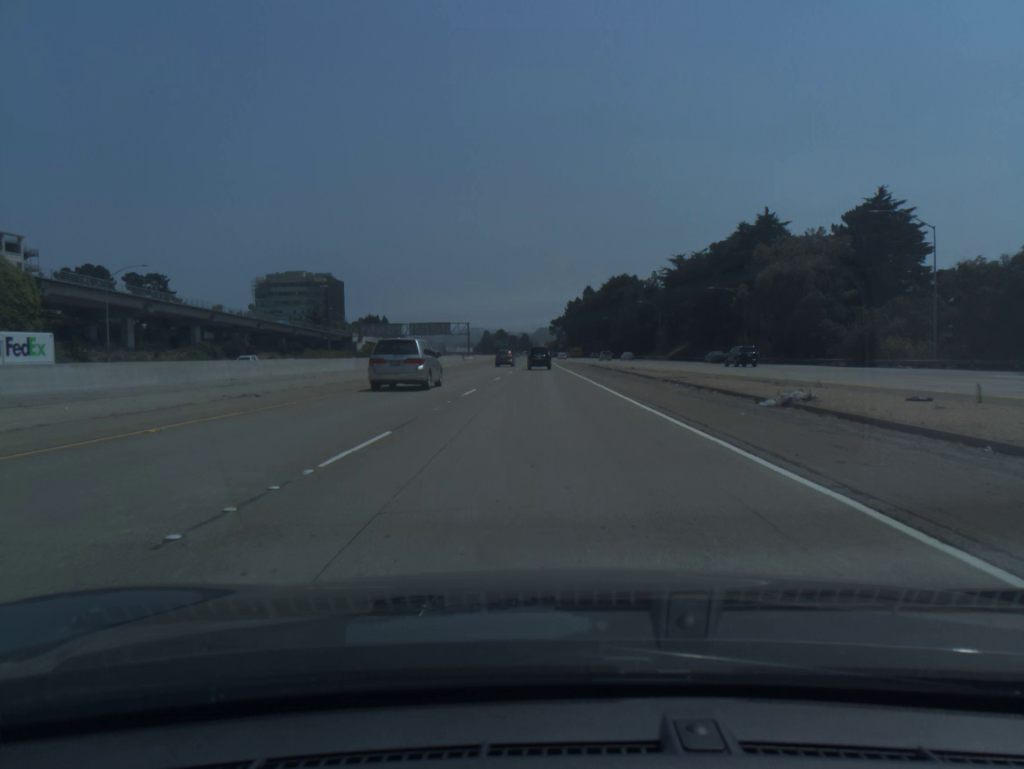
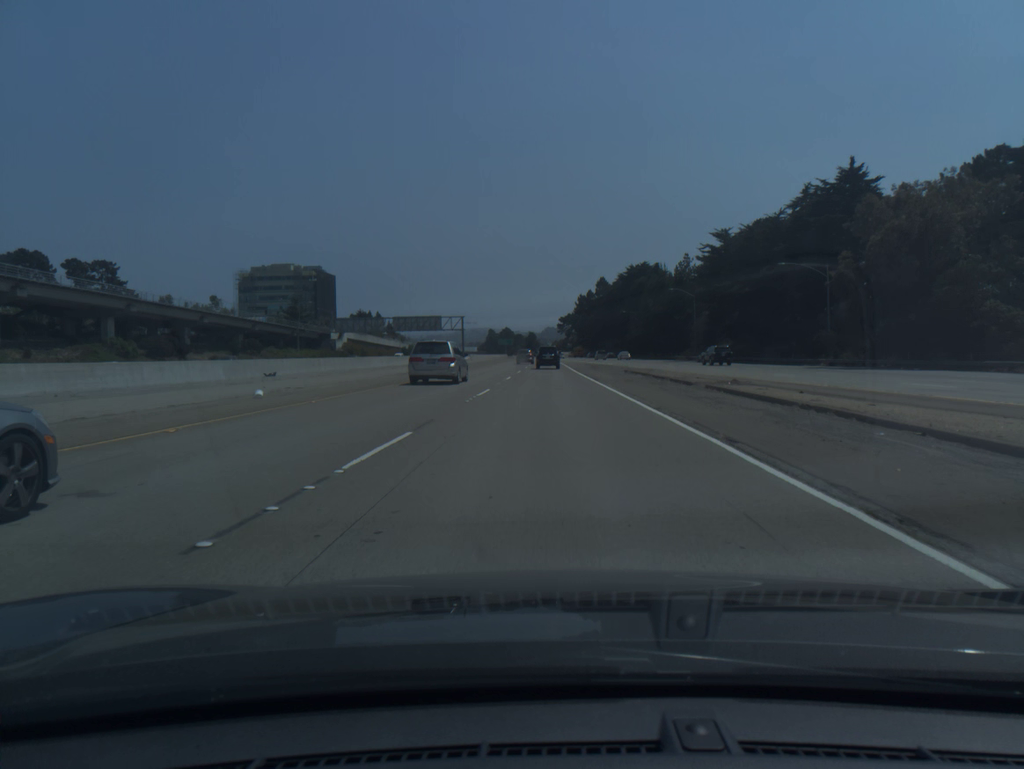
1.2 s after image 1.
(-0.1, +29.4) m; 0°
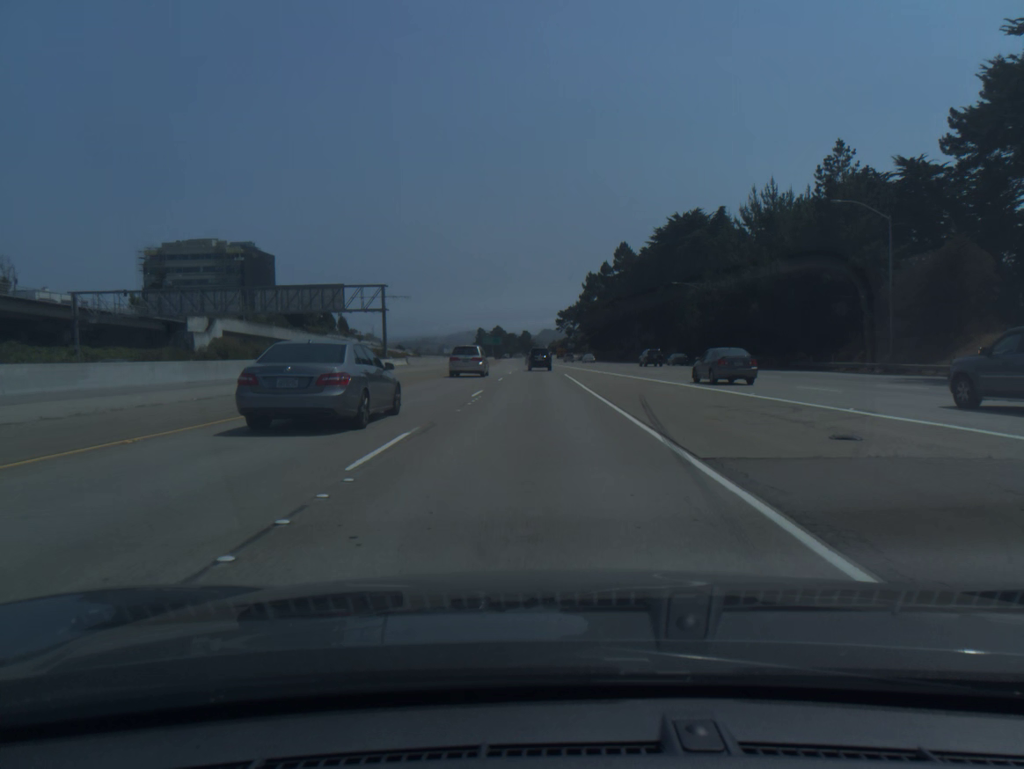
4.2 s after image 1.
(+0.4, +74.1) m; 0°
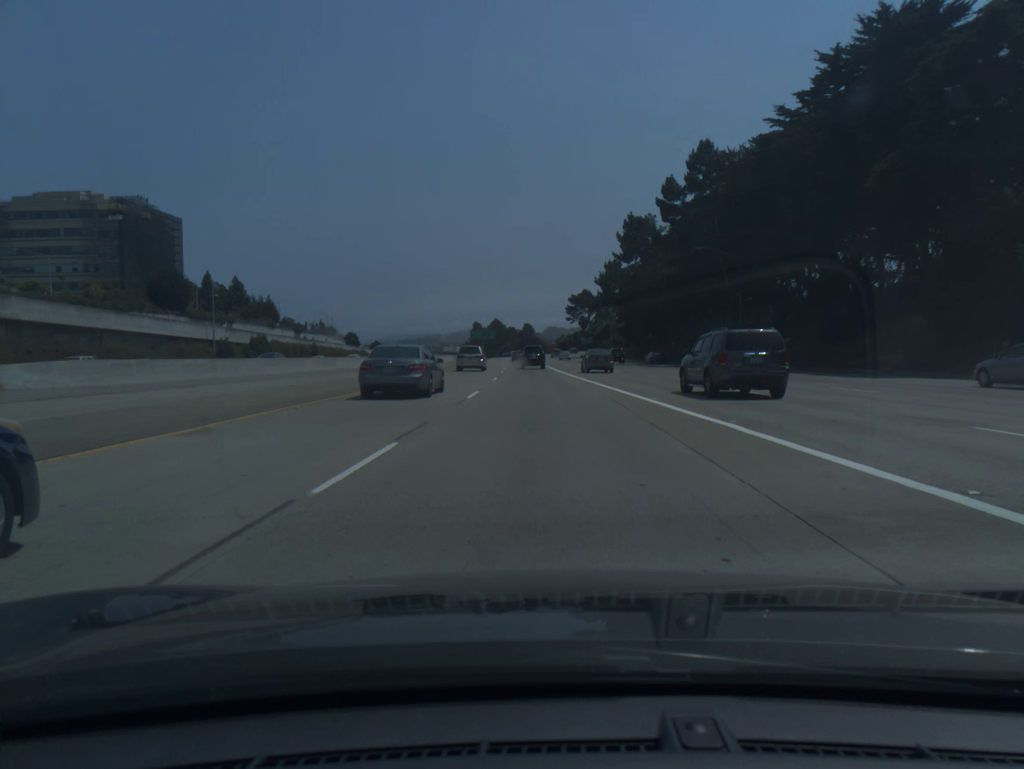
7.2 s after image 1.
(-0.6, +75.3) m; 0°
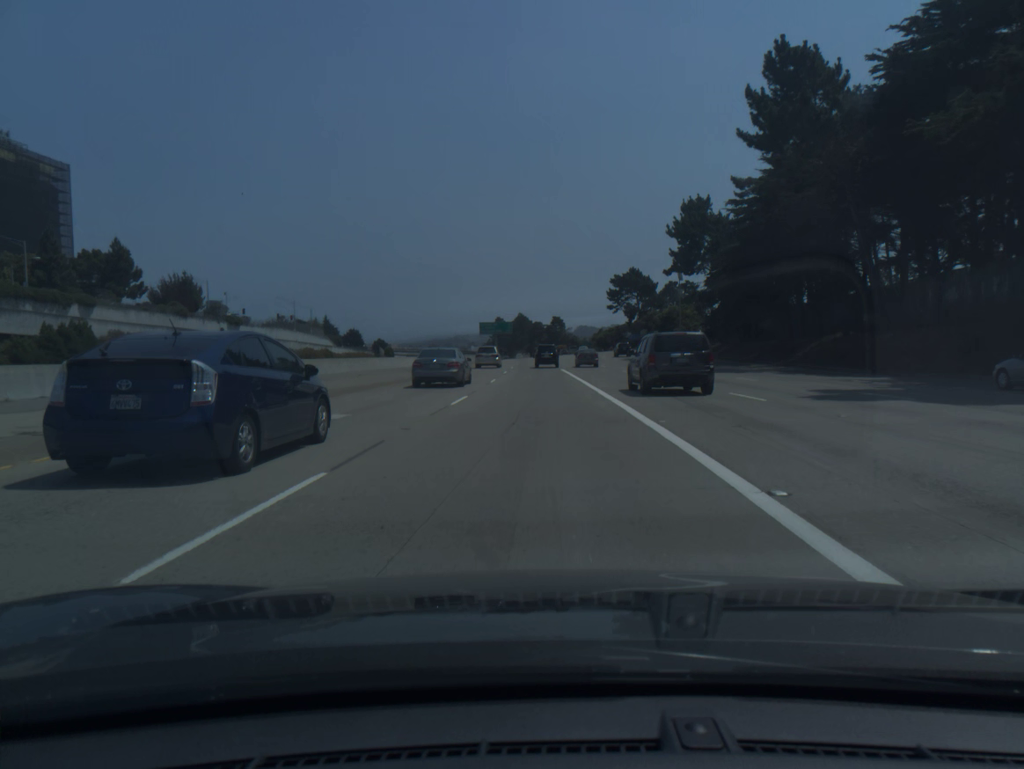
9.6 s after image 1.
(-0.8, +61.0) m; -2°
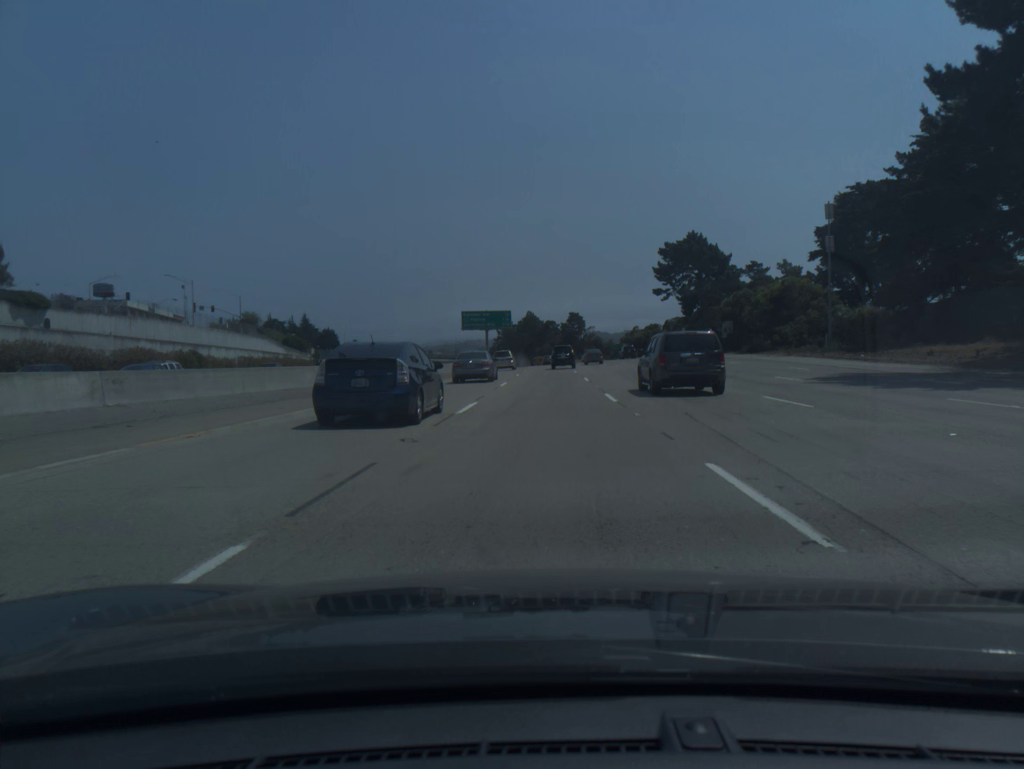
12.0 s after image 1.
(-0.7, +61.4) m; -1°
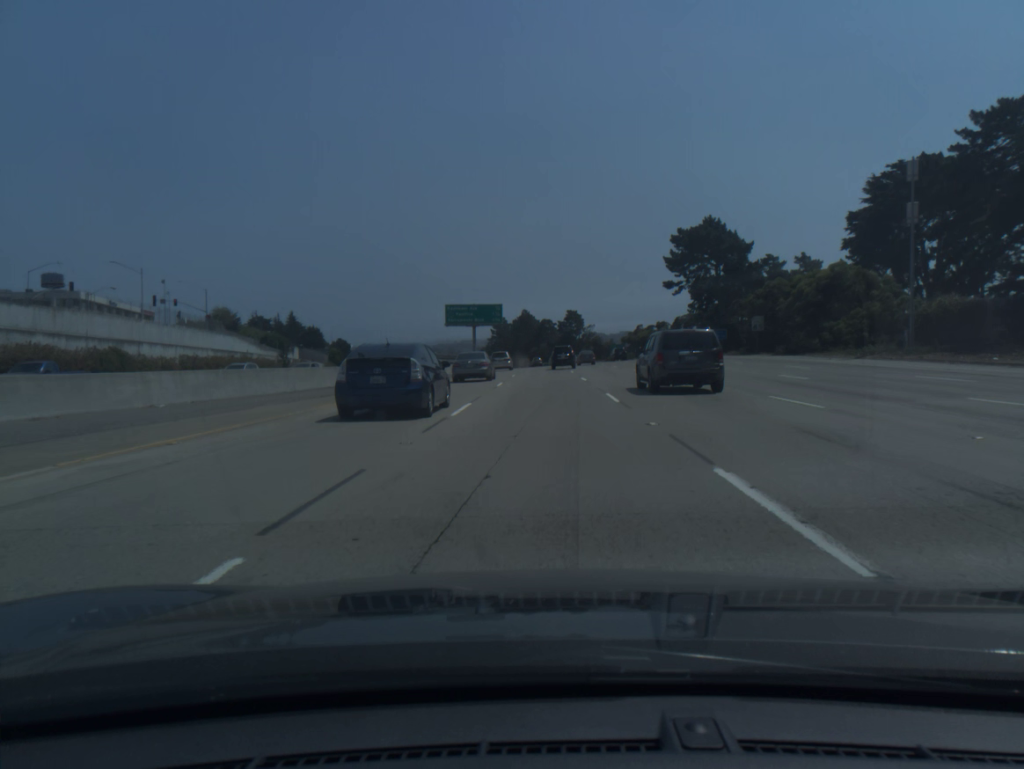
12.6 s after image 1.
(0.0, +15.4) m; 0°
